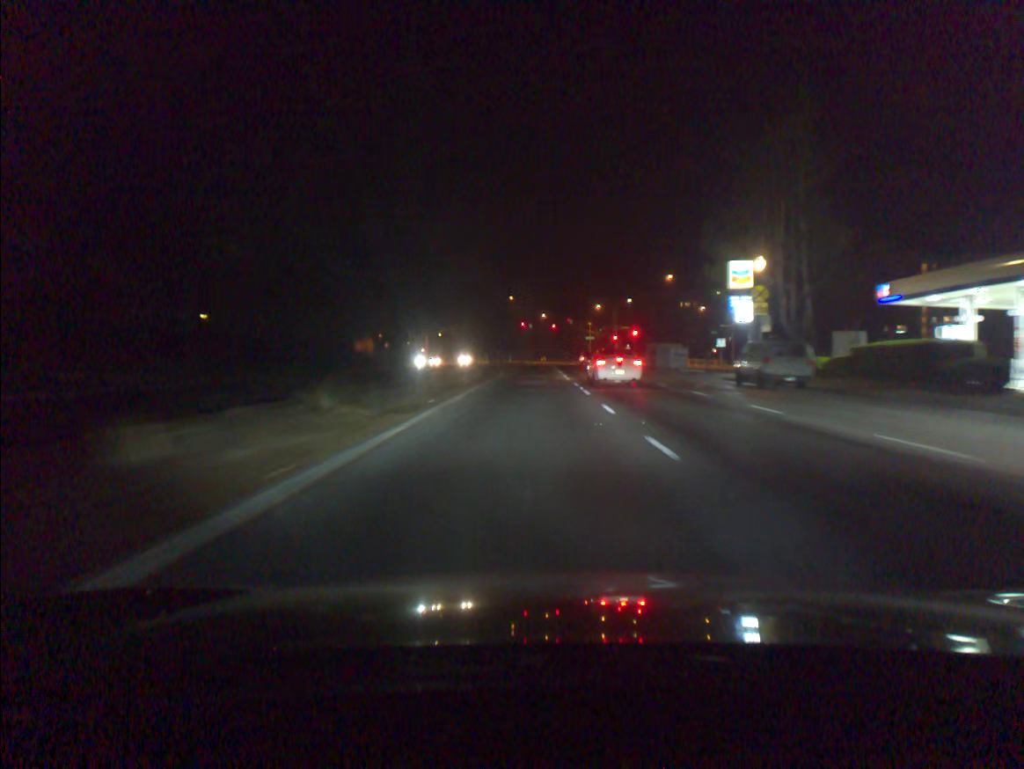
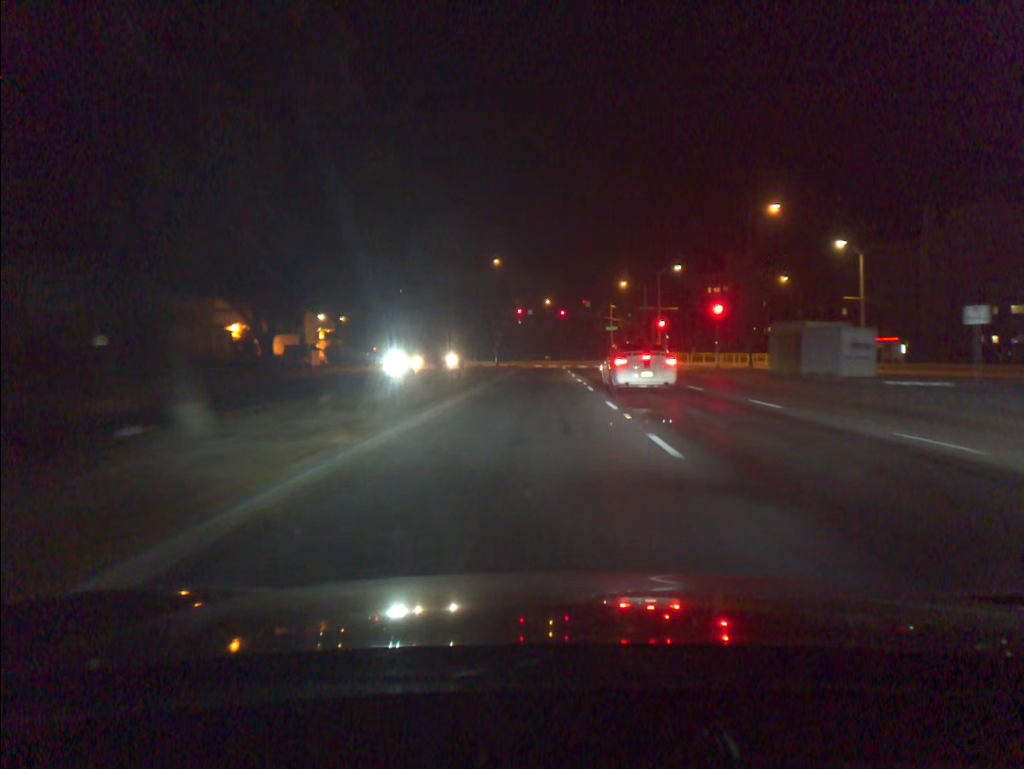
(-0.2, +44.9) m; 0°
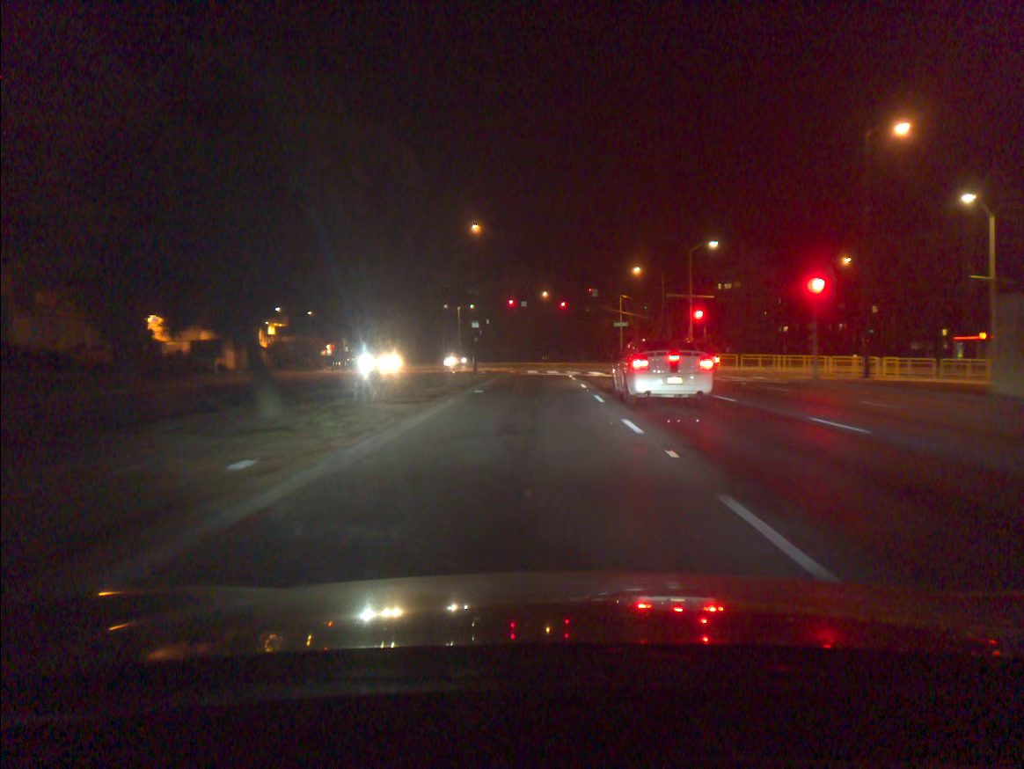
(0.0, +20.4) m; 0°
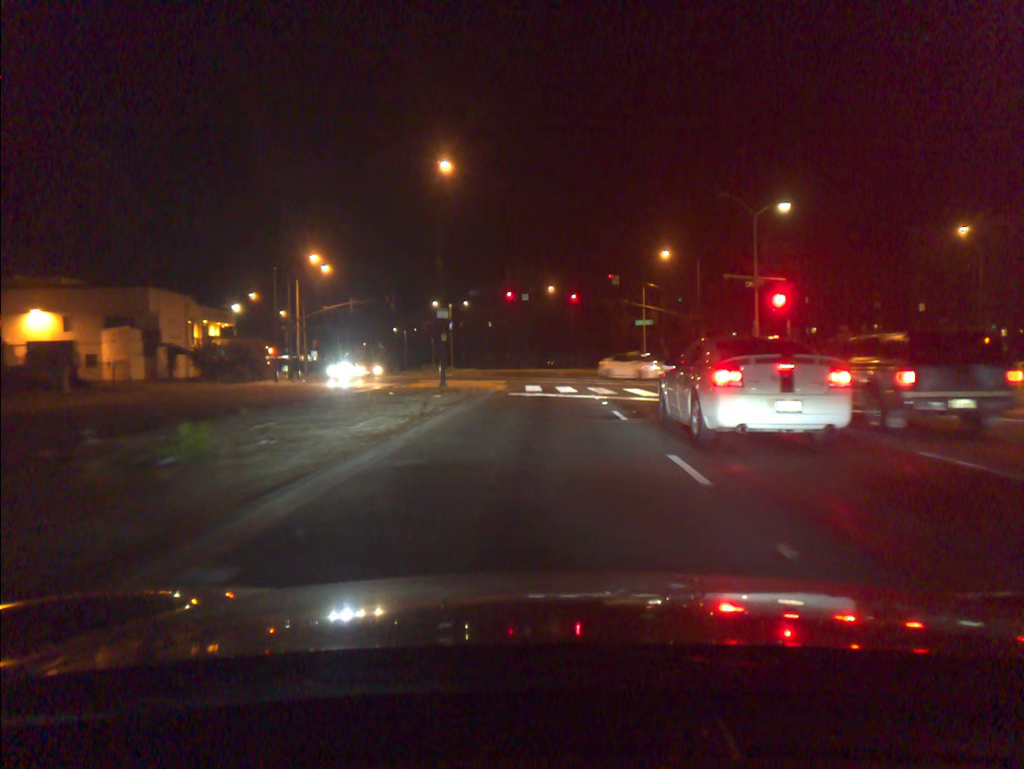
(0.0, +19.3) m; 0°
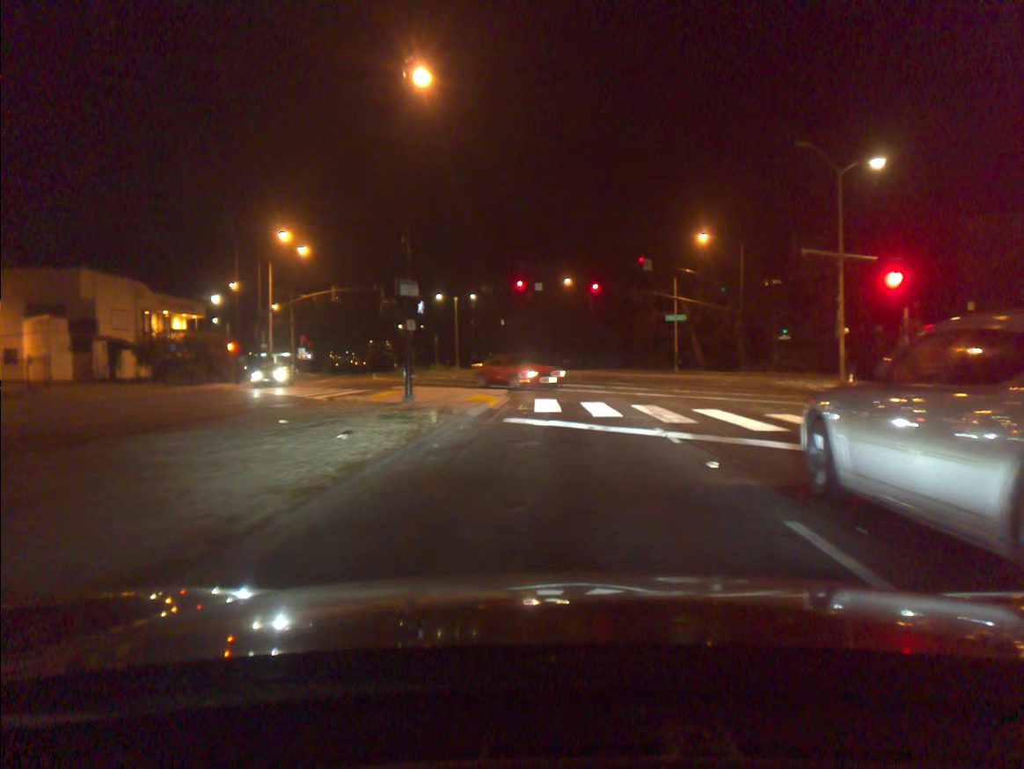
(0.0, +11.4) m; 0°
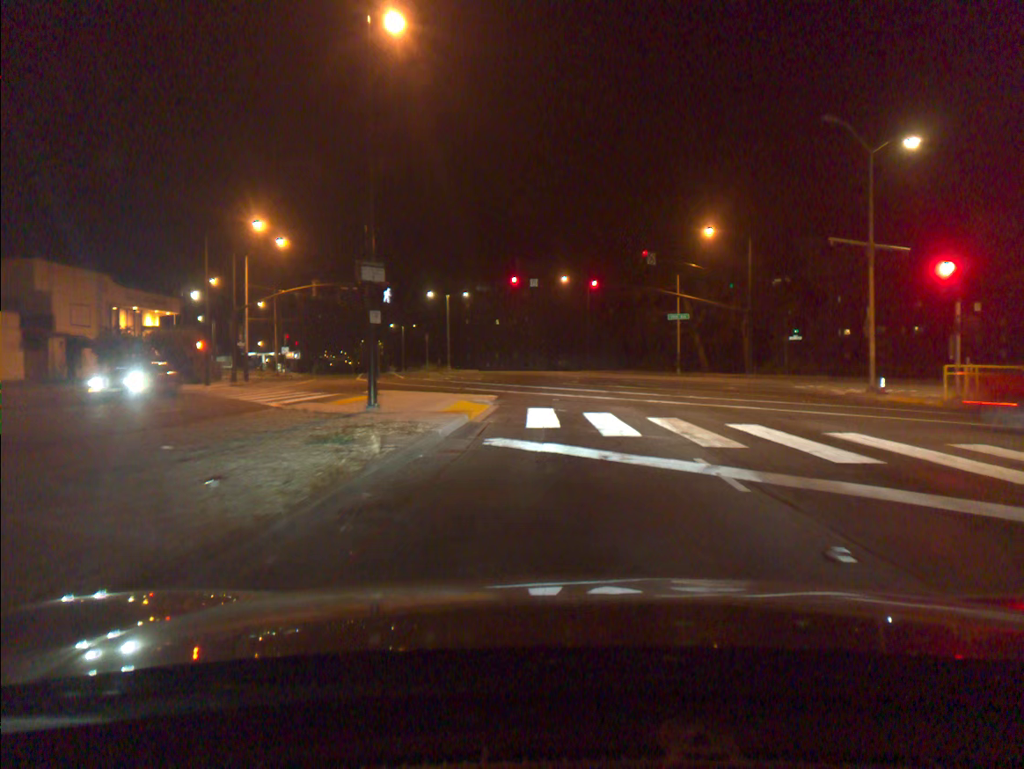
(0.0, +3.9) m; 0°
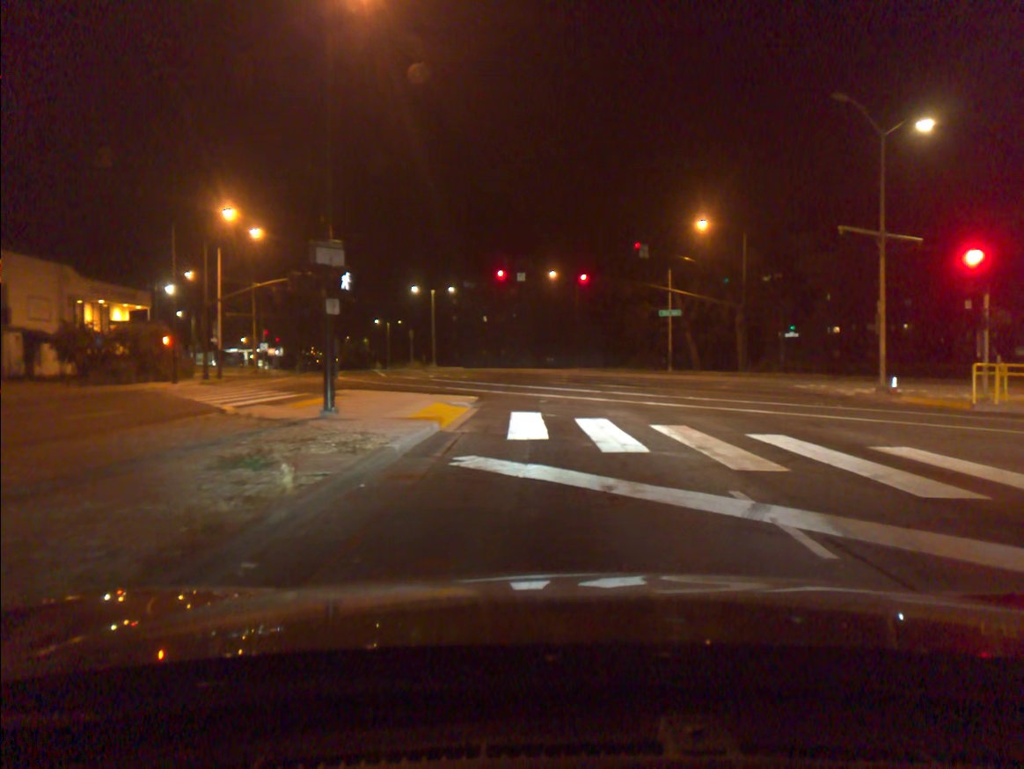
(0.0, +2.4) m; +2°
